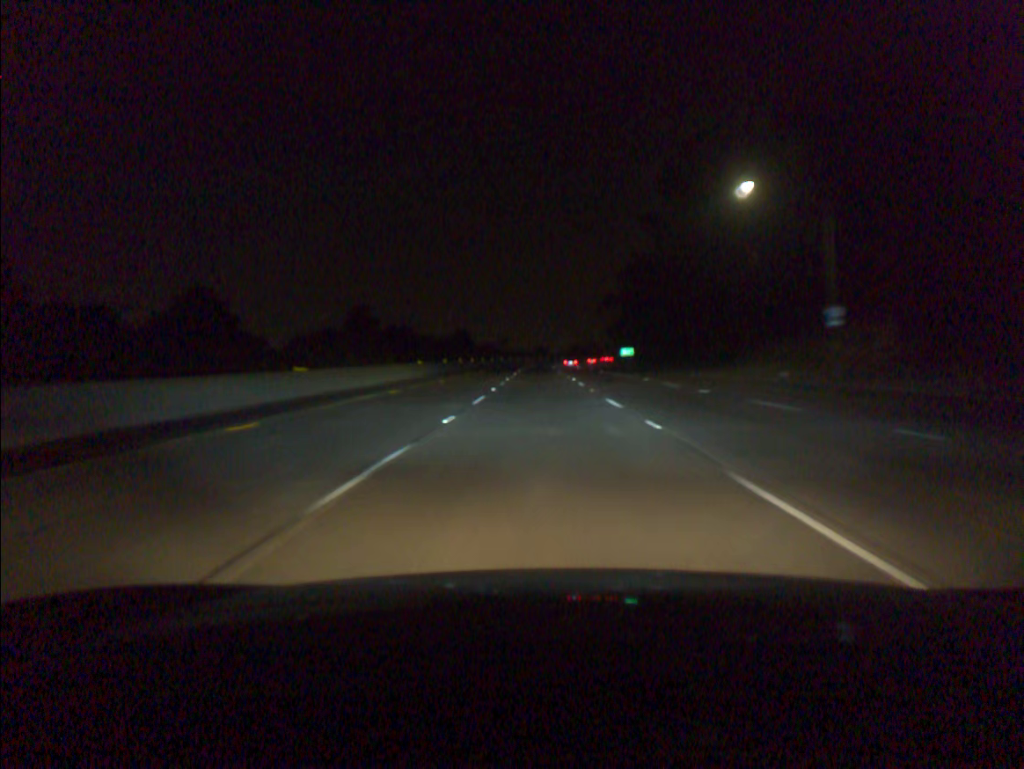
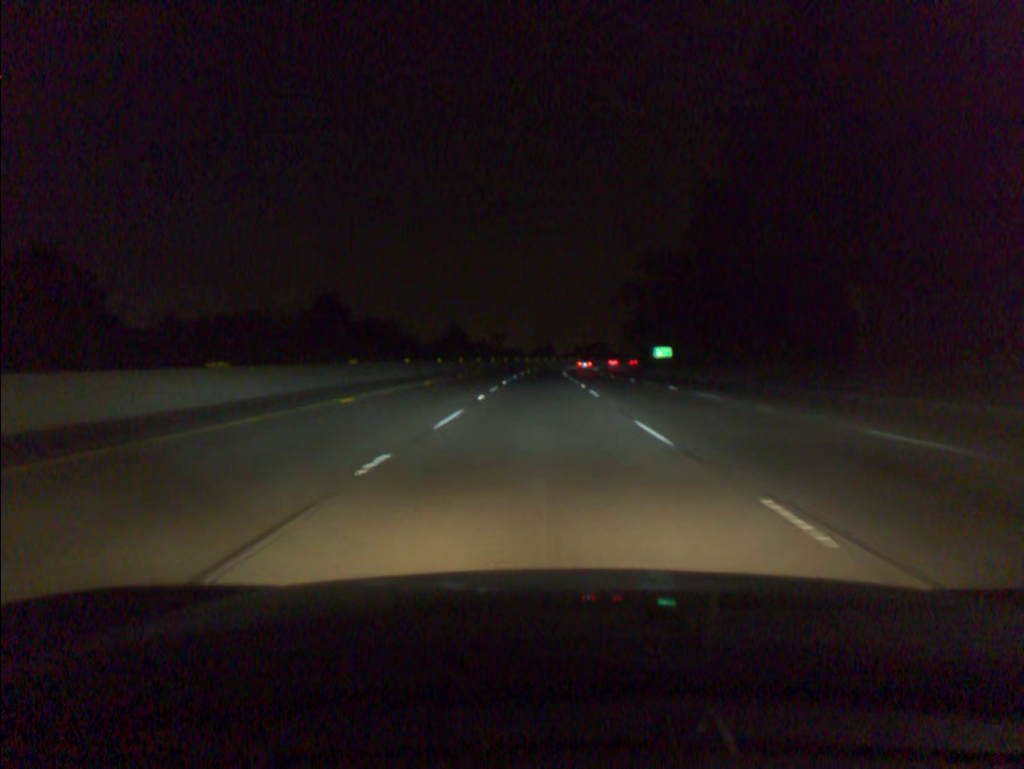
(-0.1, +36.3) m; 0°
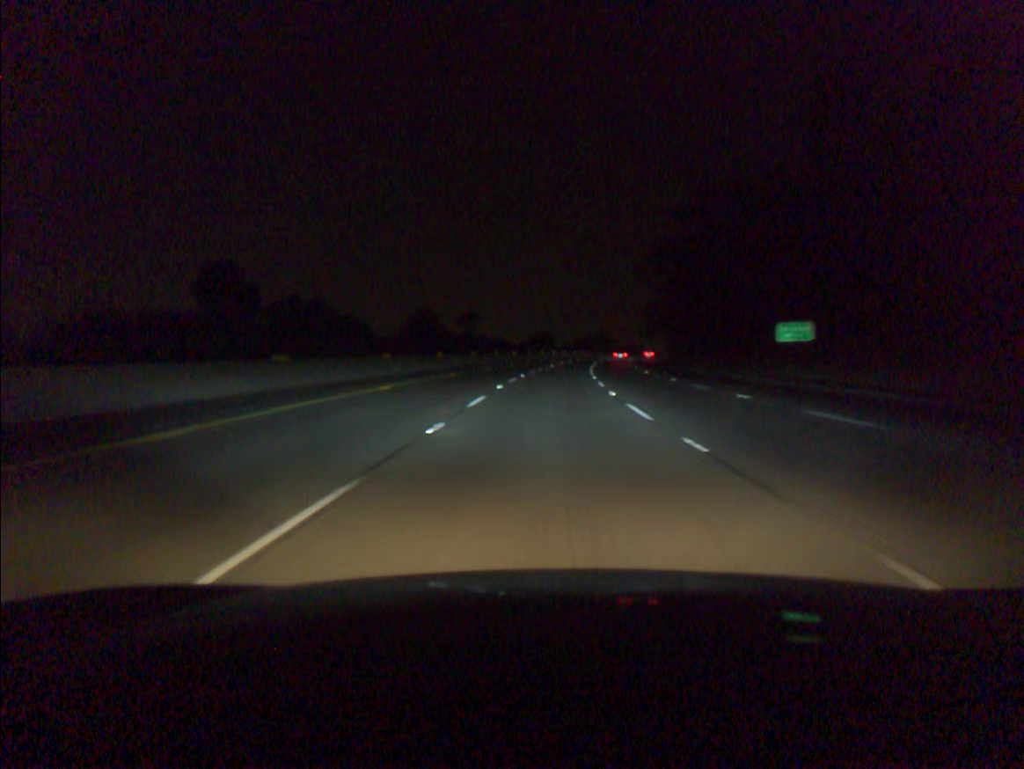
(+0.1, +54.7) m; 0°
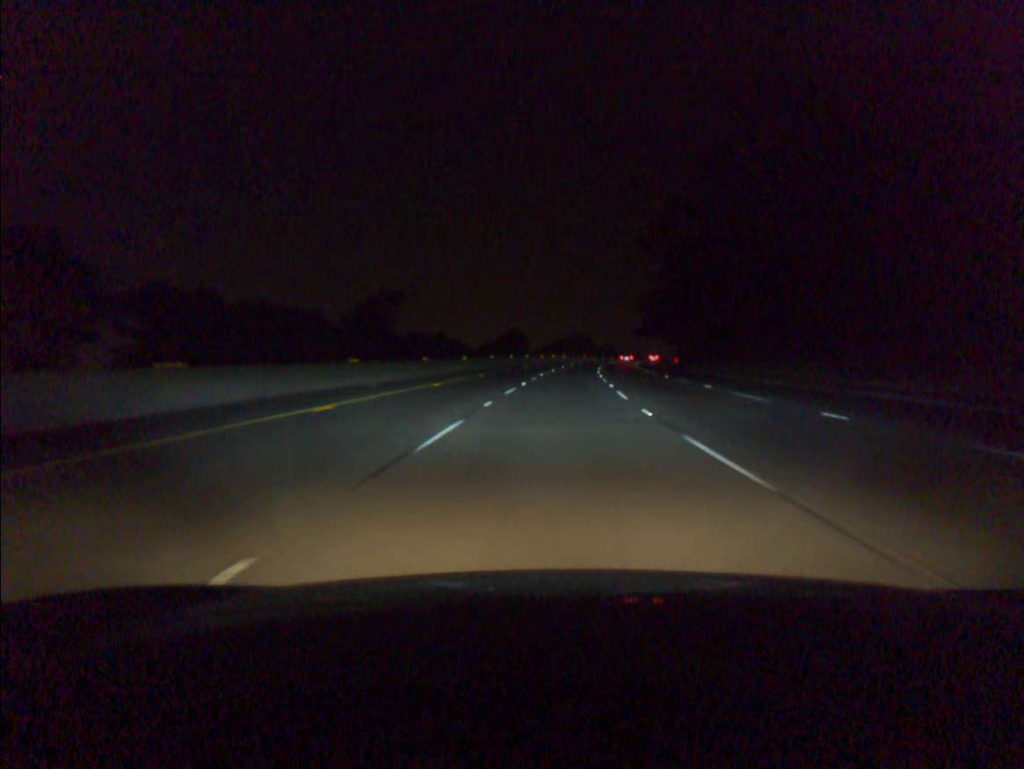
(+0.5, +36.6) m; +2°
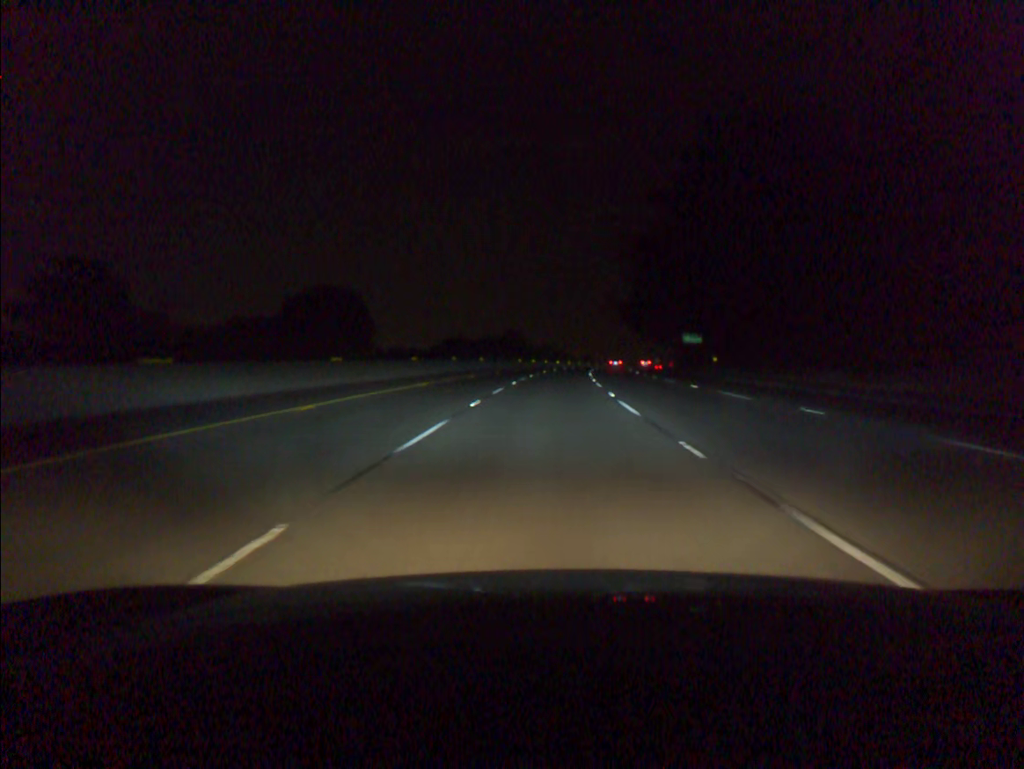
(+3.4, +72.9) m; +5°
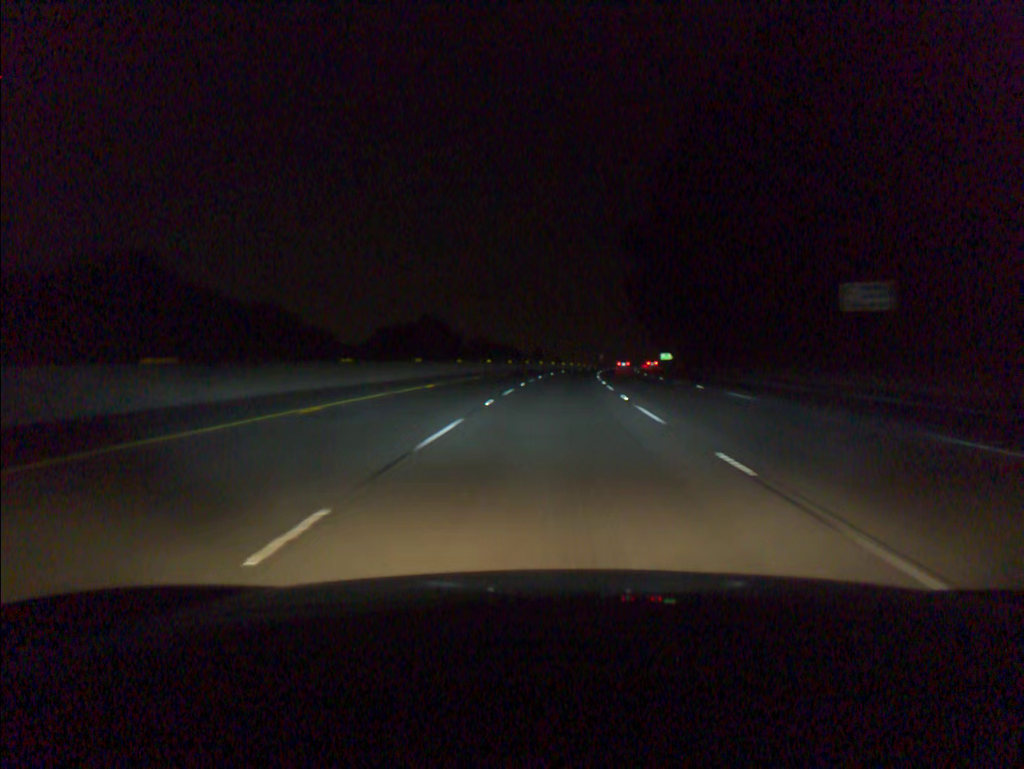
(+2.5, +72.9) m; +4°
